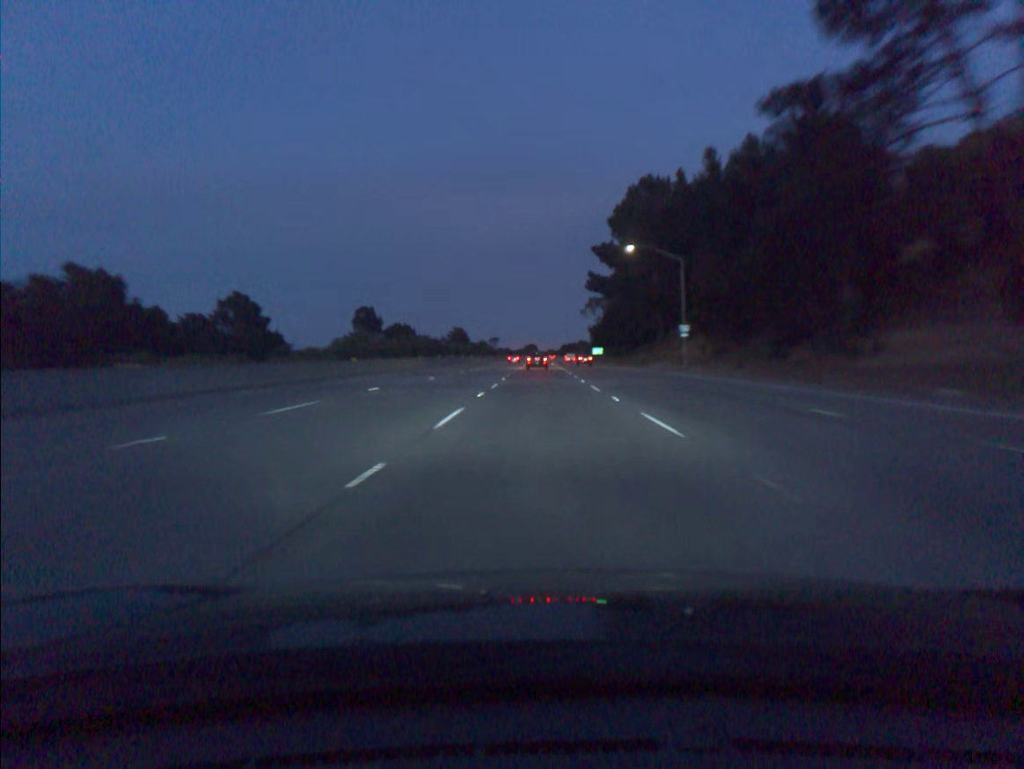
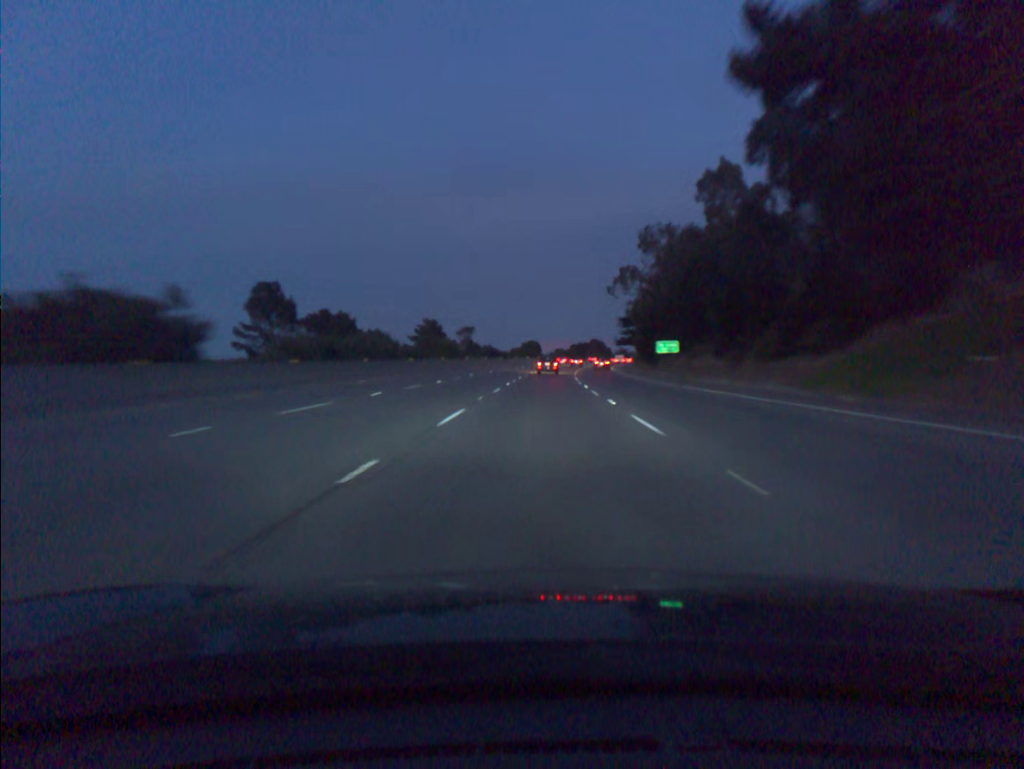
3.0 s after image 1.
(-0.1, +86.7) m; 0°
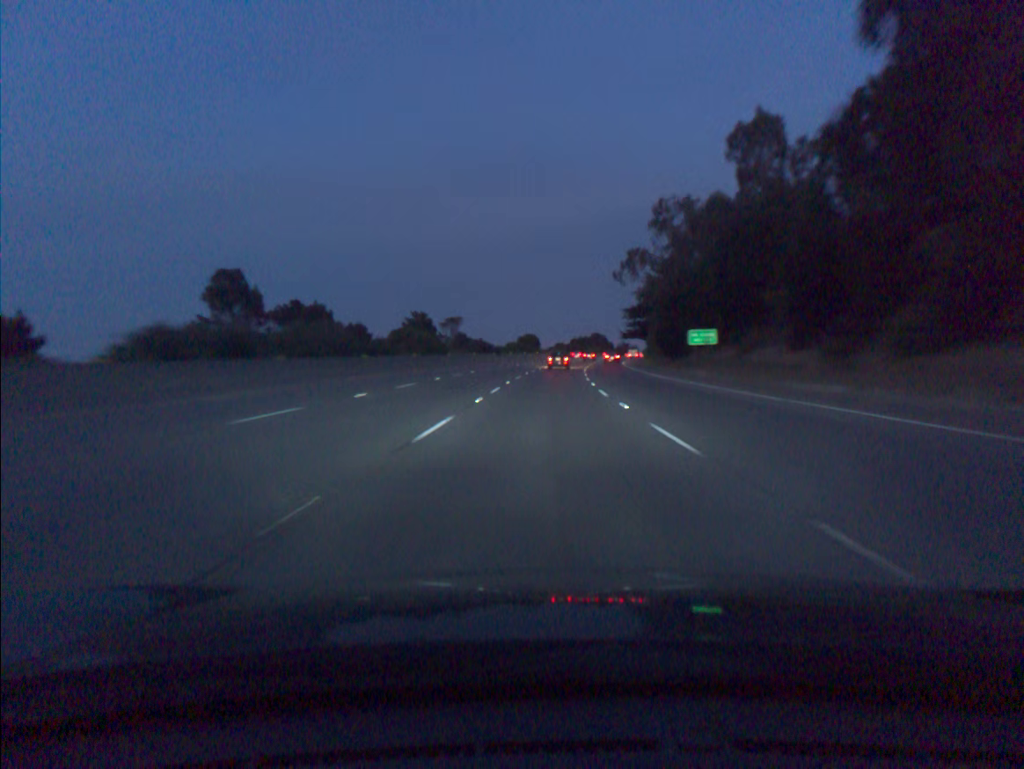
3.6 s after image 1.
(0.0, +17.3) m; 0°
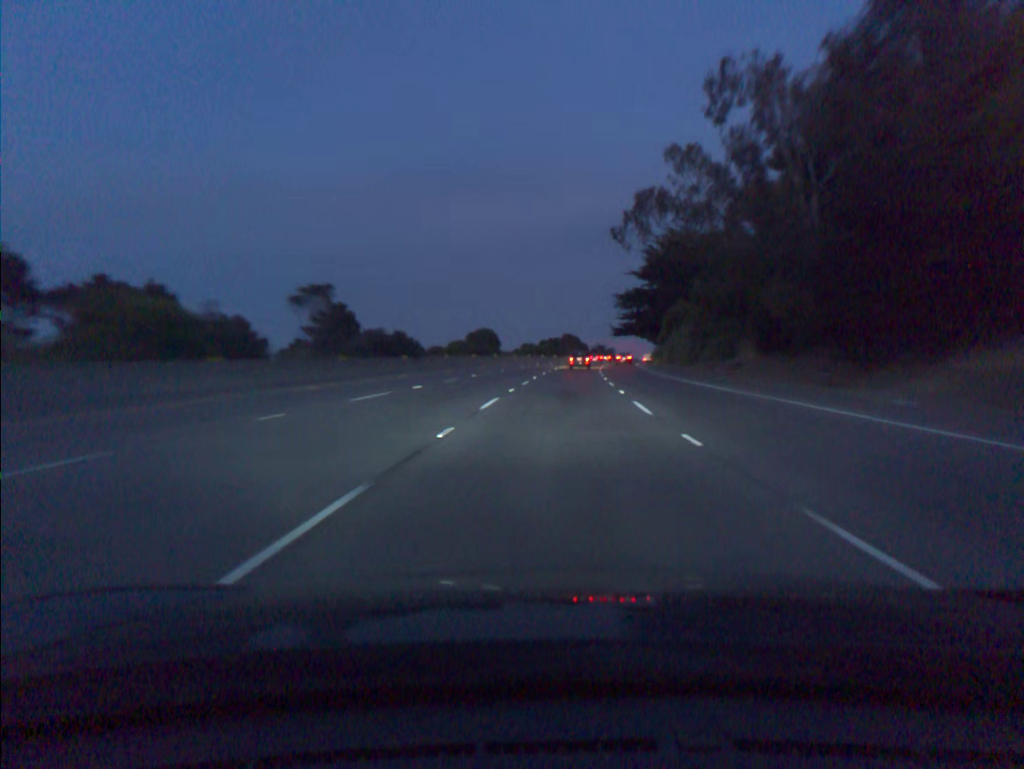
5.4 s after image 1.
(+0.8, +52.0) m; +2°
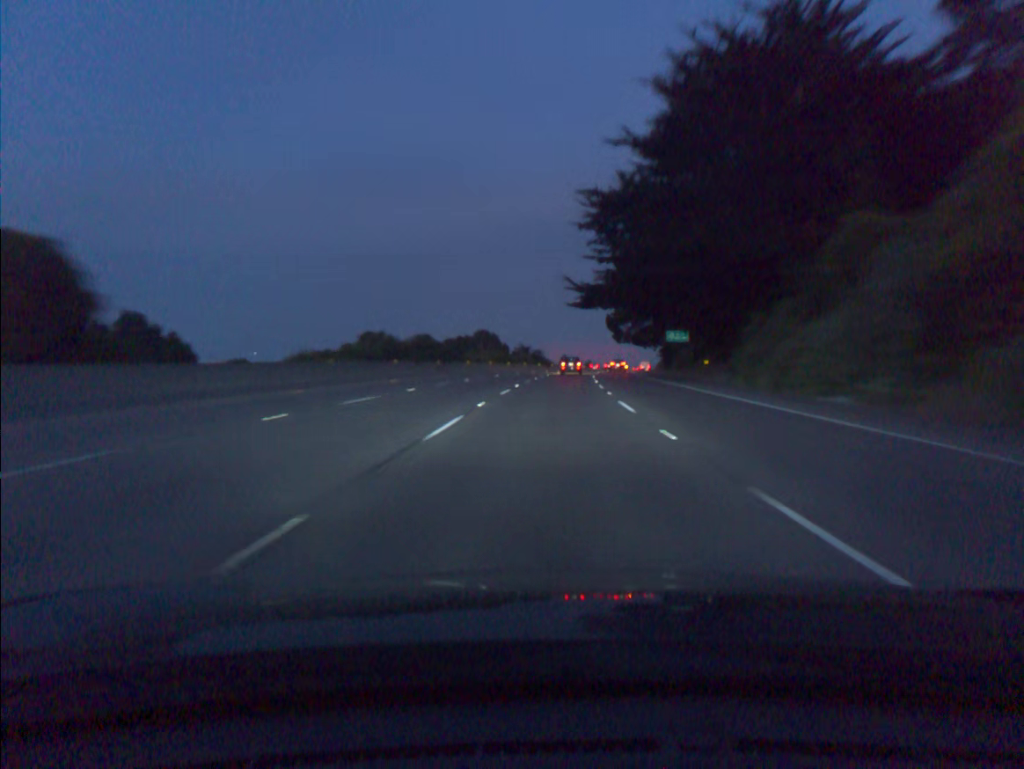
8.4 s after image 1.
(+4.9, +86.5) m; +6°
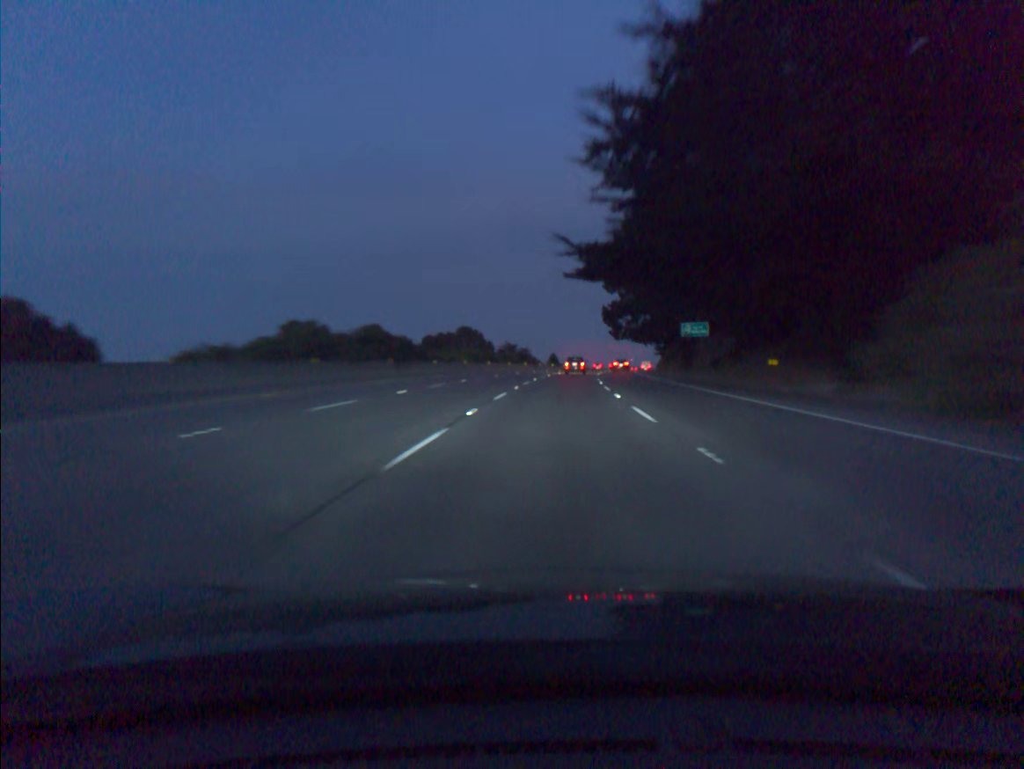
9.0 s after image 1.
(+0.1, +17.4) m; +1°
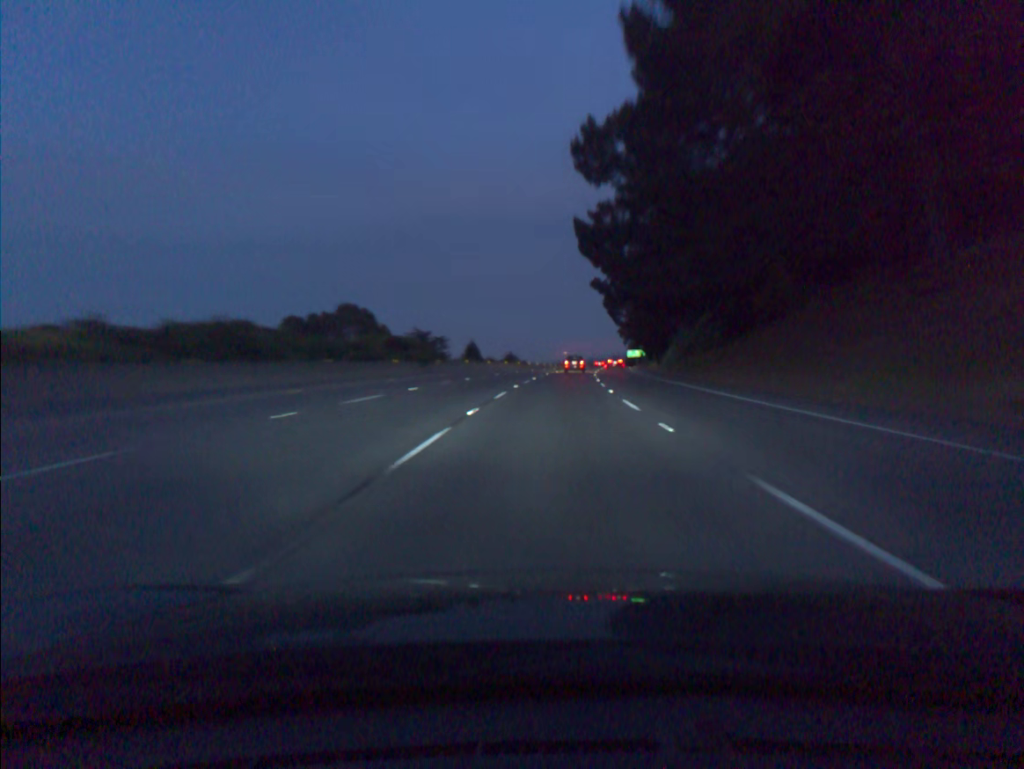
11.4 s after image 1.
(+3.0, +69.9) m; +5°
